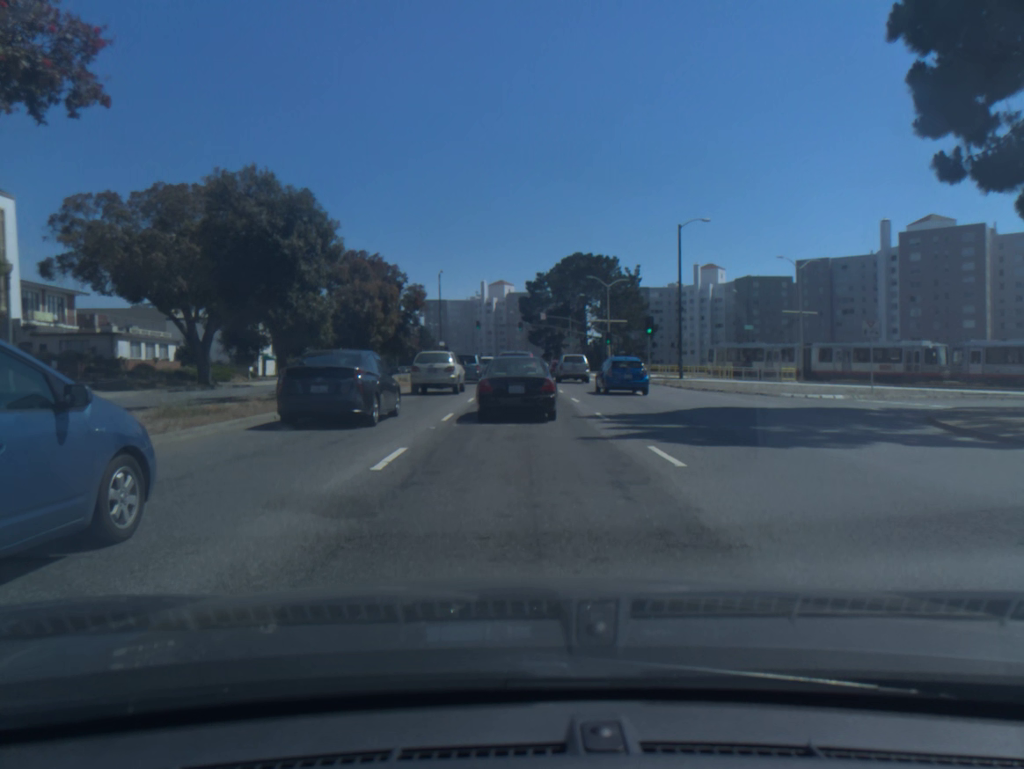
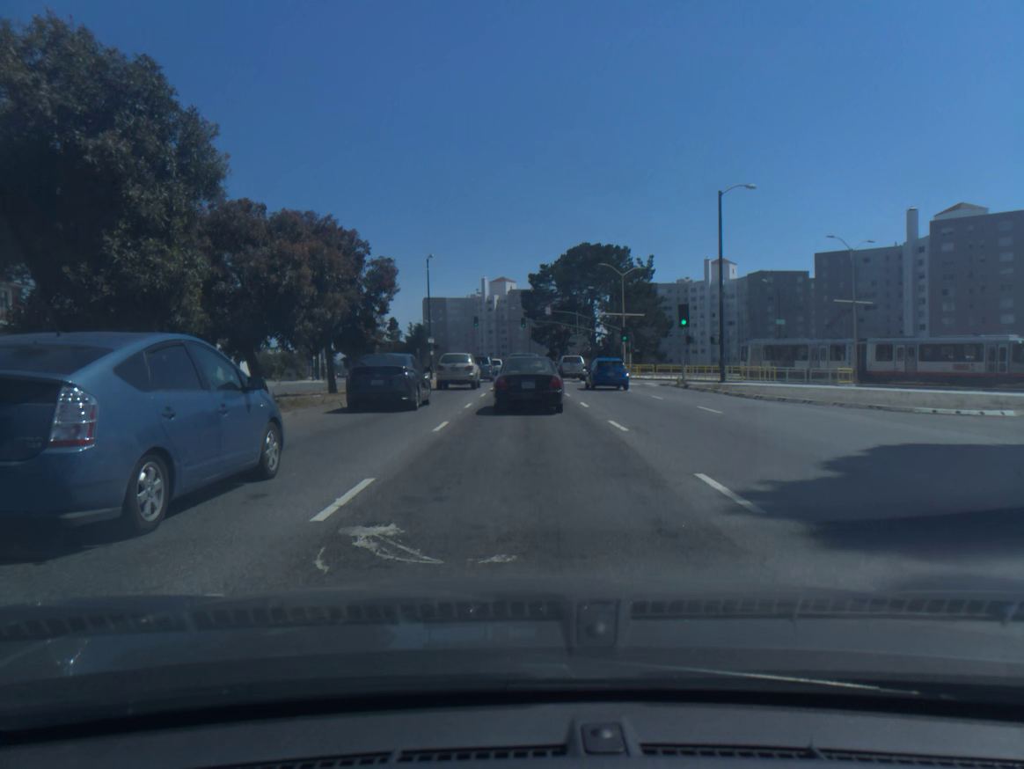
(0.0, +10.3) m; 0°
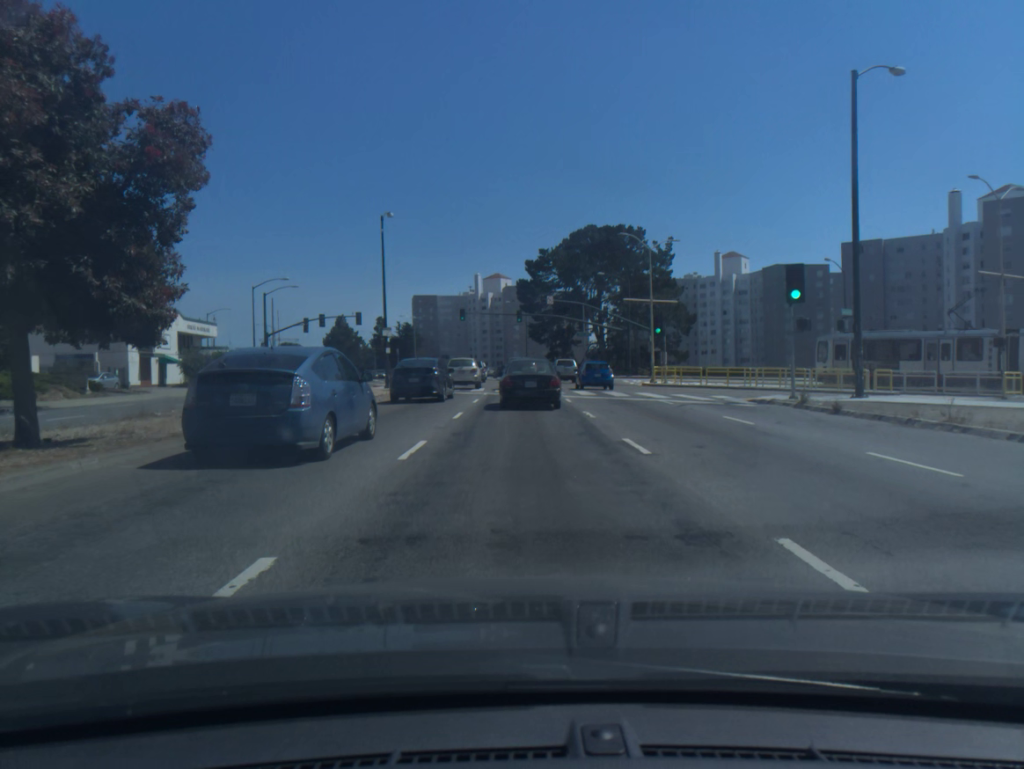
(+0.1, +18.4) m; 0°
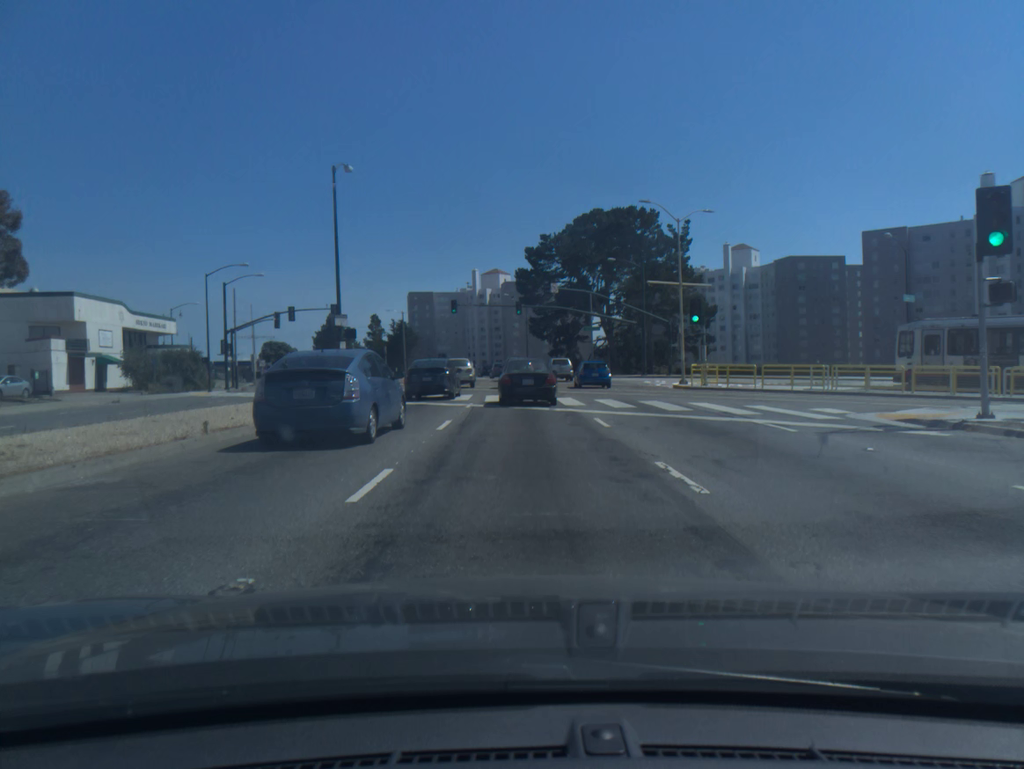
(0.0, +10.7) m; 0°
